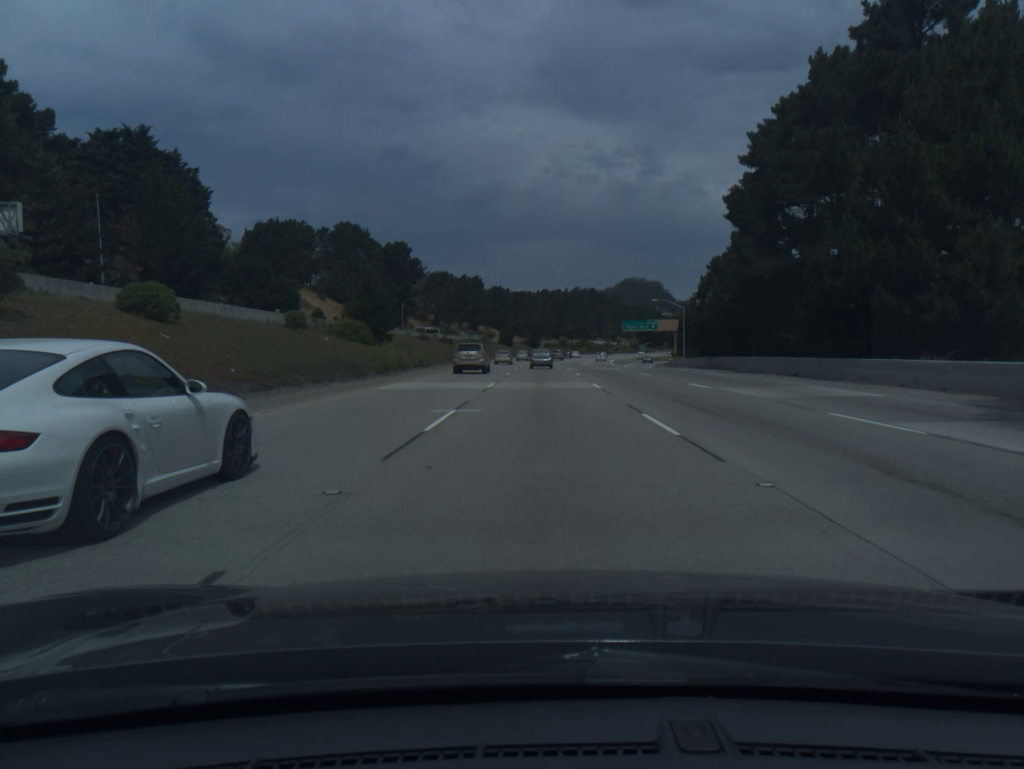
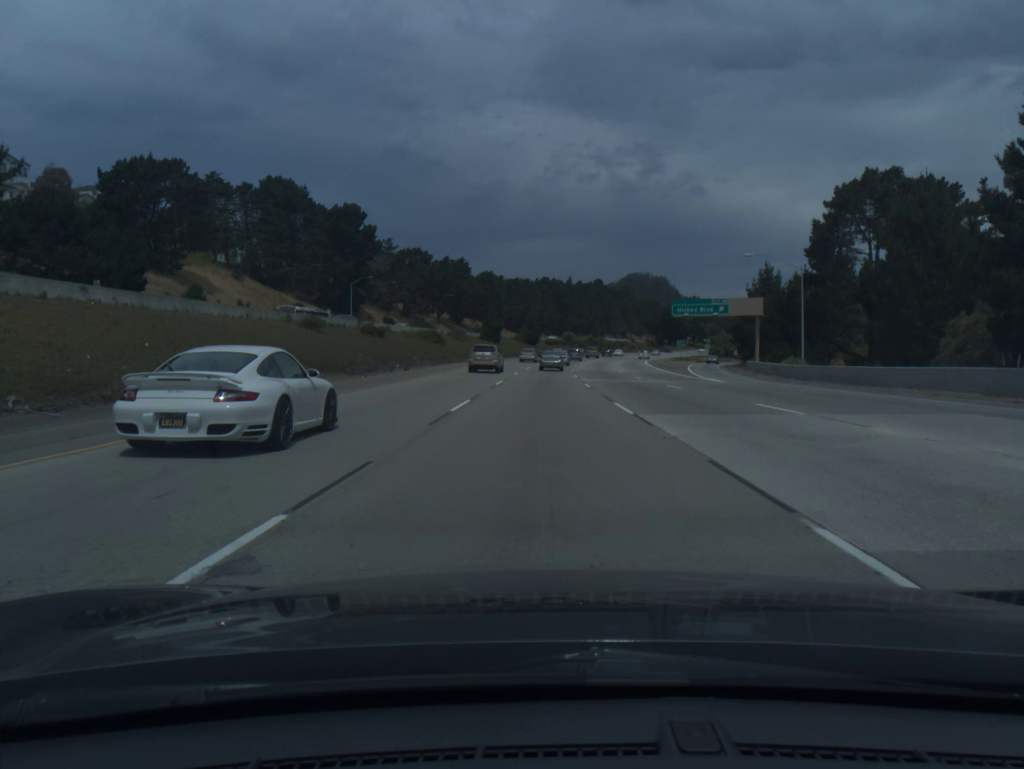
(+0.1, +53.6) m; 0°
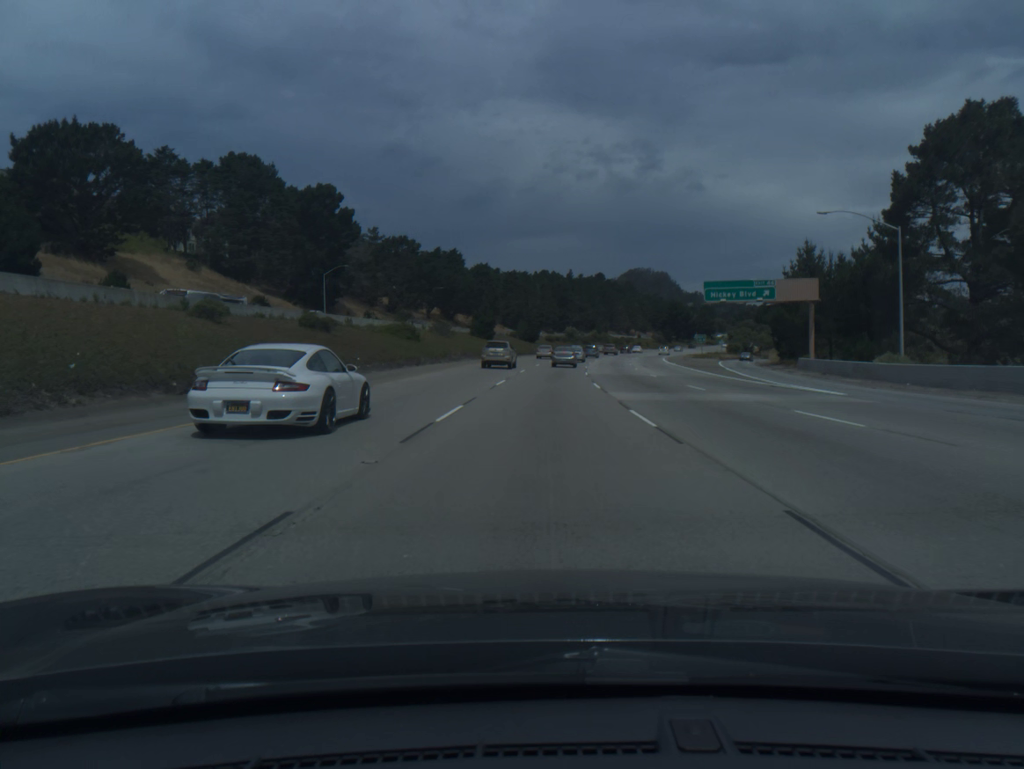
(0.0, +17.7) m; 0°
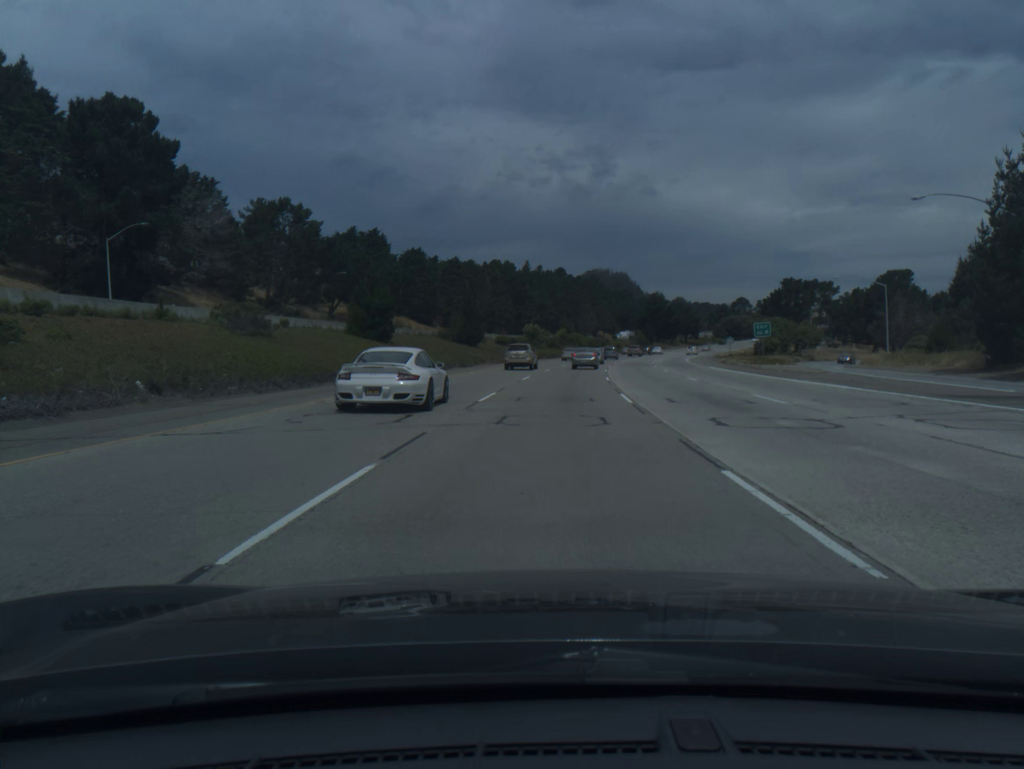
(+1.0, +52.7) m; +3°
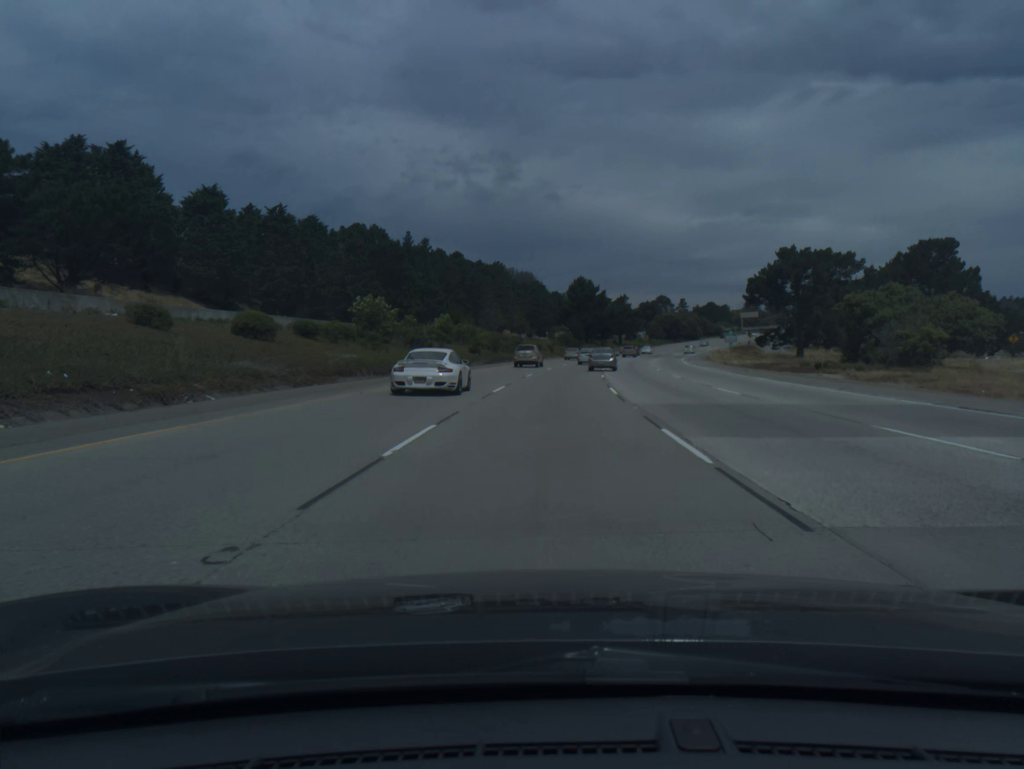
(+4.0, +68.6) m; +7°
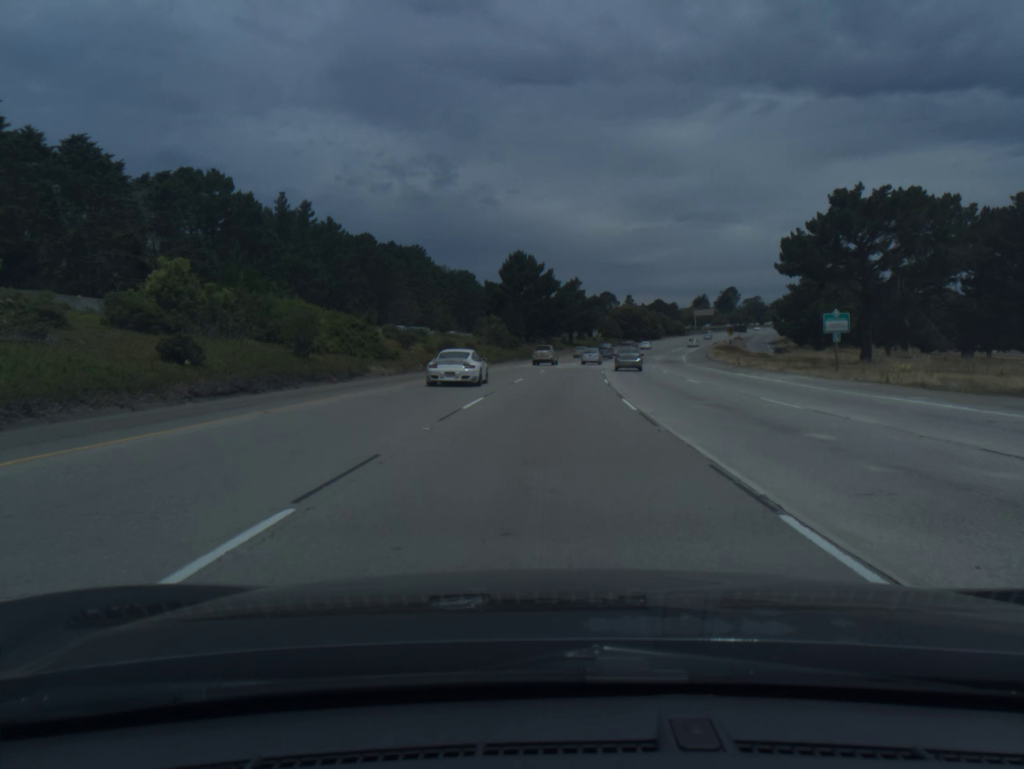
(+2.1, +50.3) m; +5°
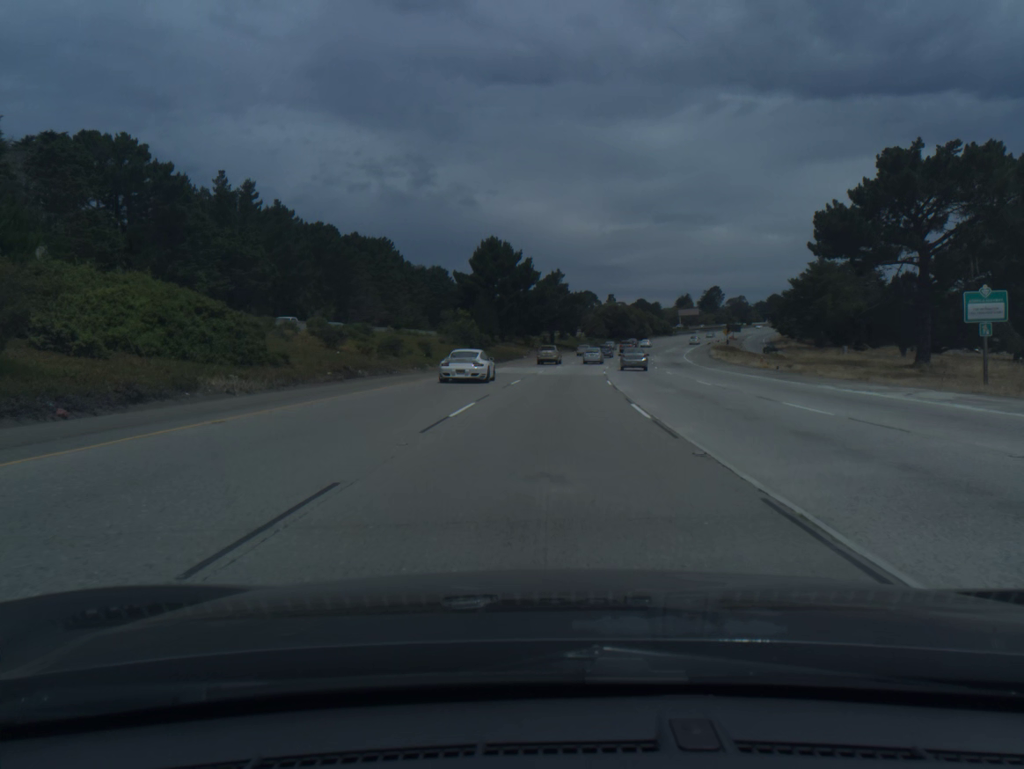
(+0.2, +16.8) m; +1°
